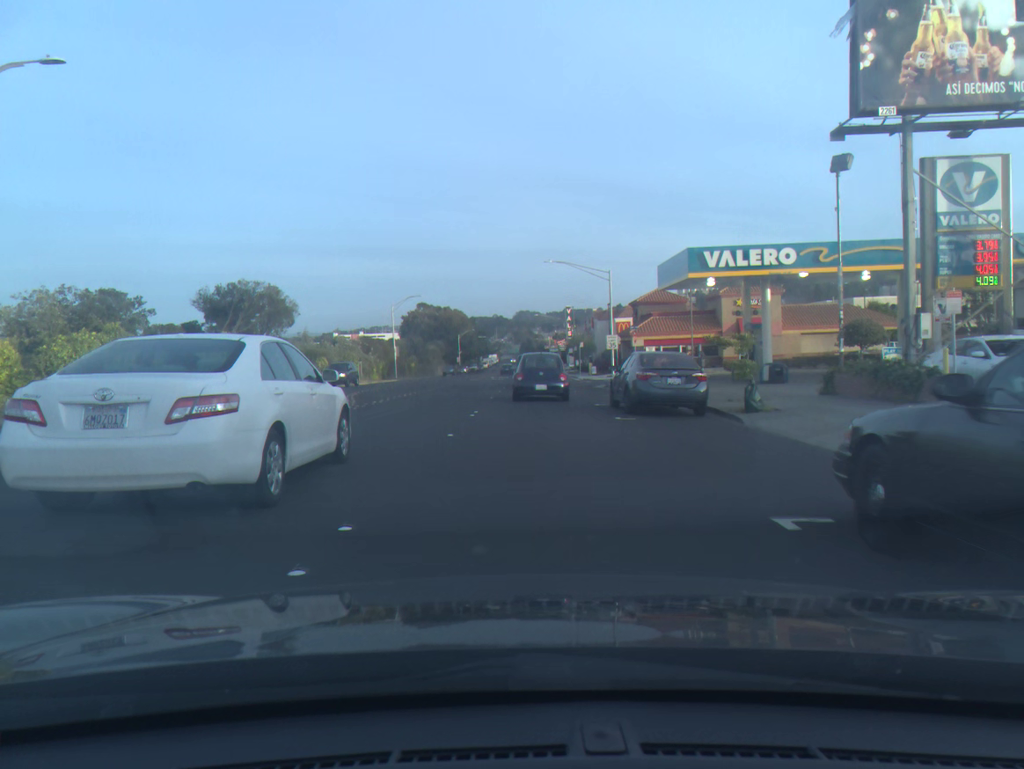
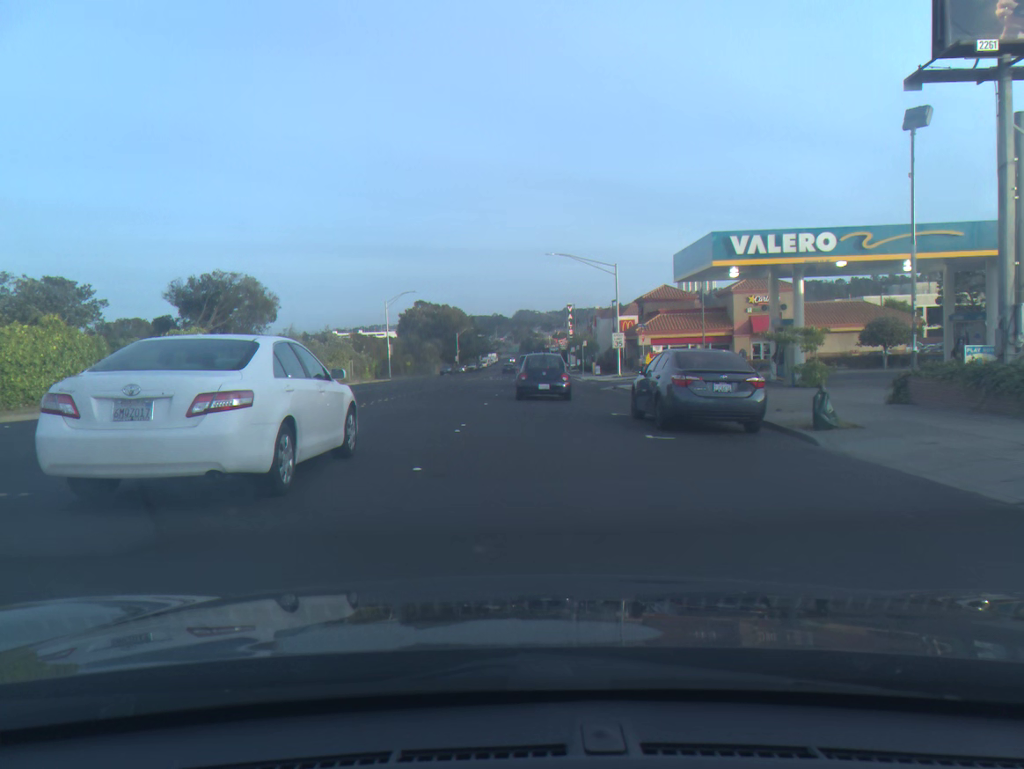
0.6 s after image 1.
(0.0, +4.0) m; 0°
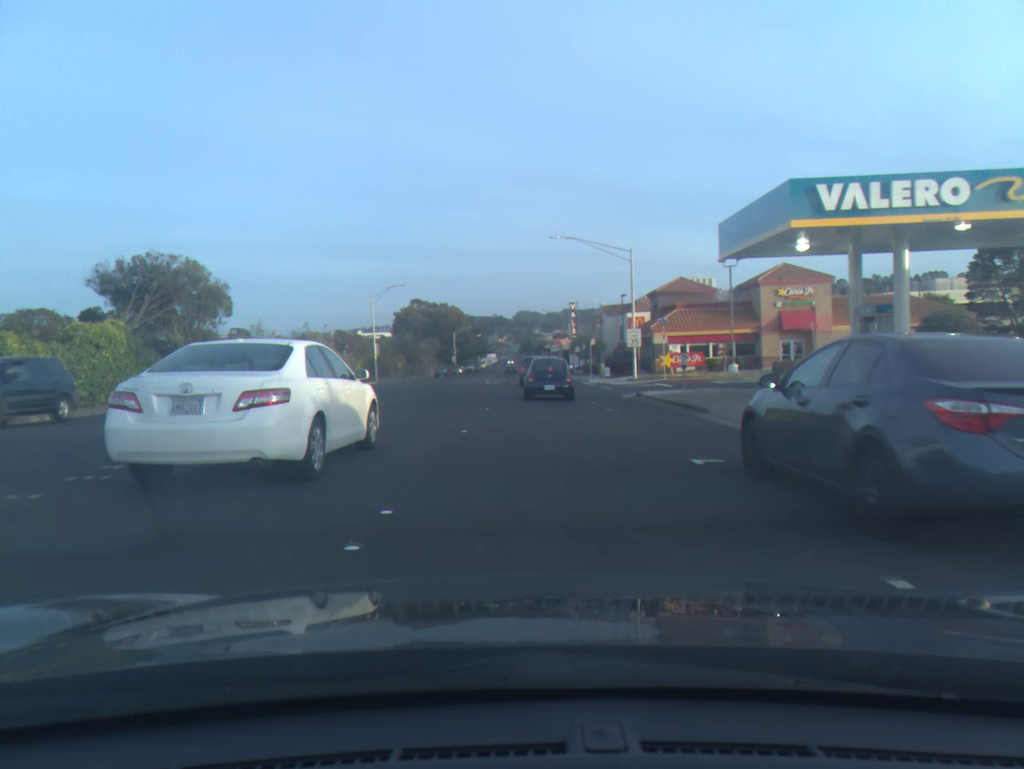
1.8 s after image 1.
(0.0, +8.3) m; 0°
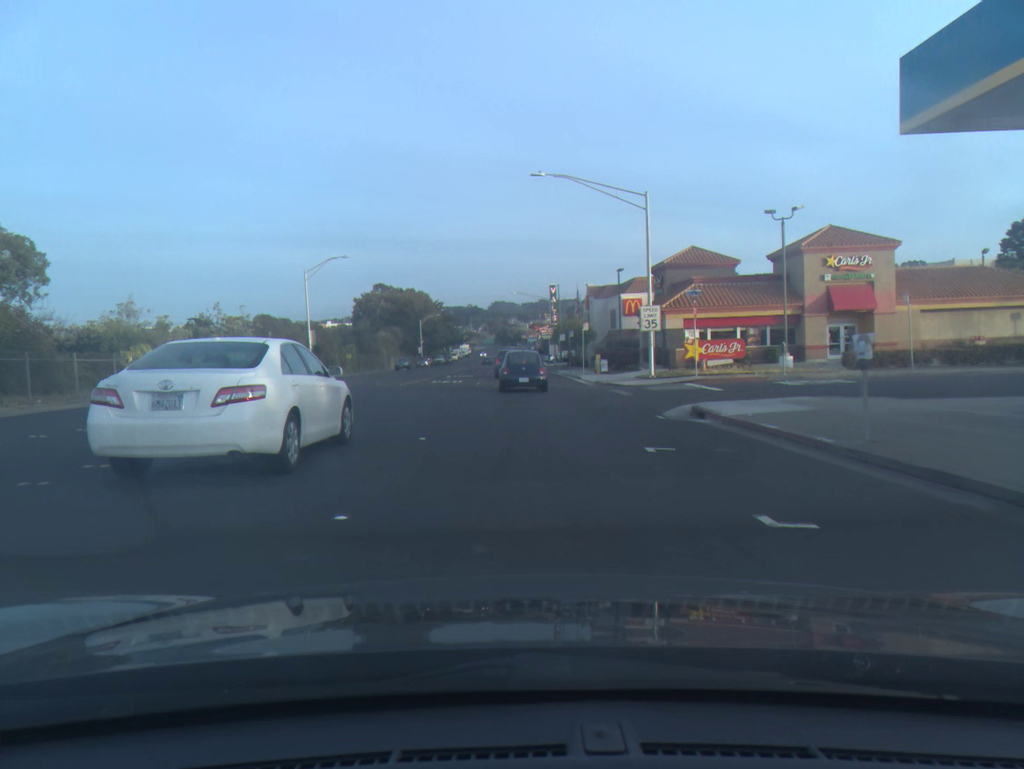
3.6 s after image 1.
(+0.3, +14.5) m; +2°
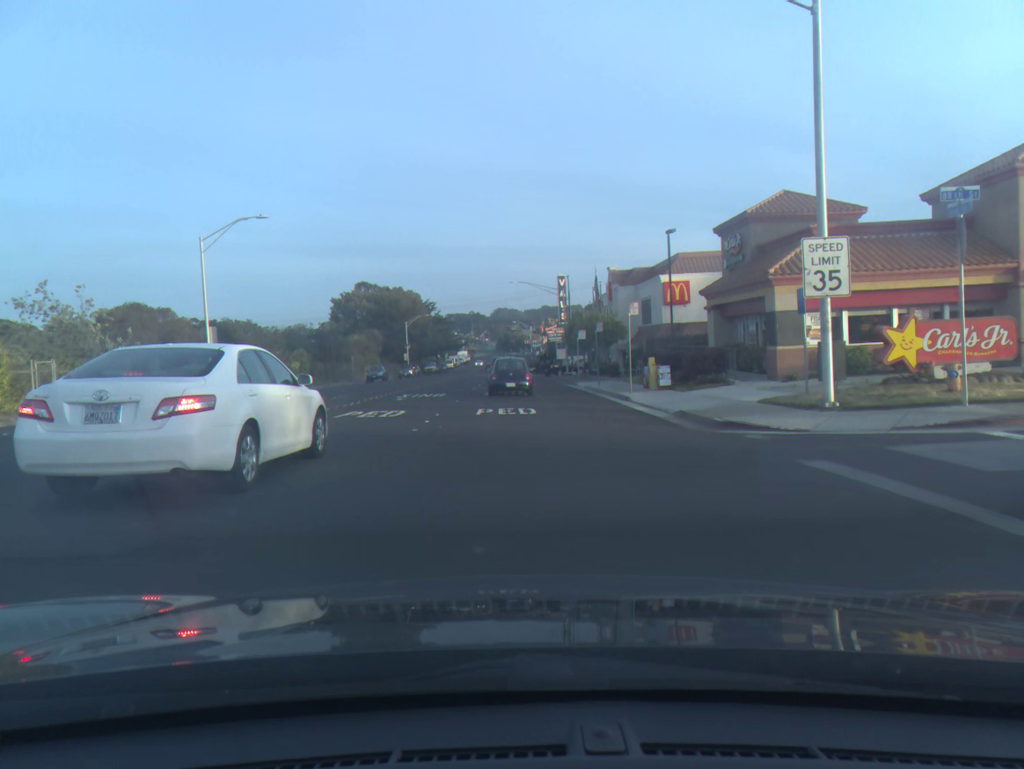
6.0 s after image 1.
(+0.1, +20.4) m; 0°
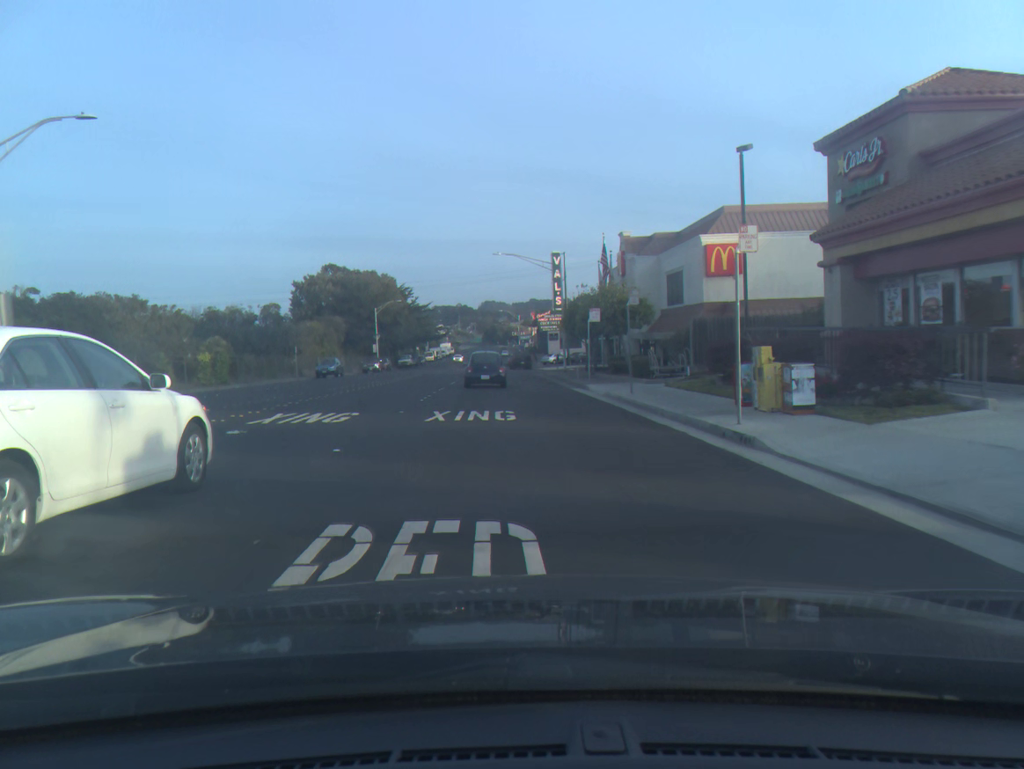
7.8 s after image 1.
(+0.2, +15.5) m; +1°
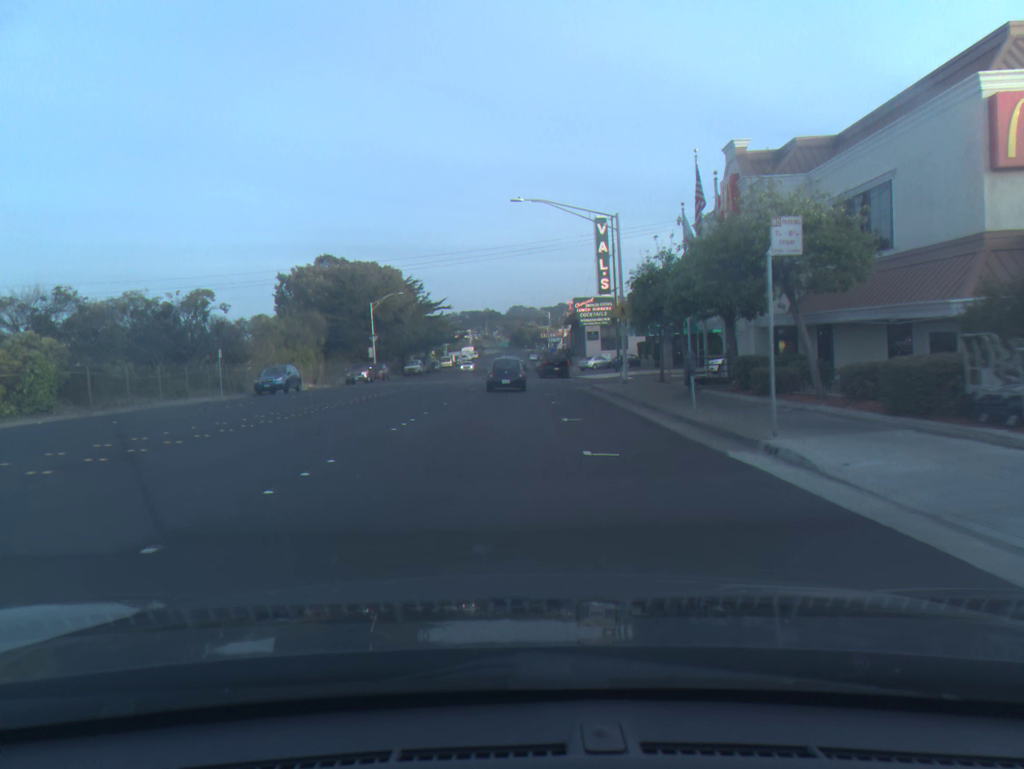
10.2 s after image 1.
(-0.3, +21.8) m; -2°
